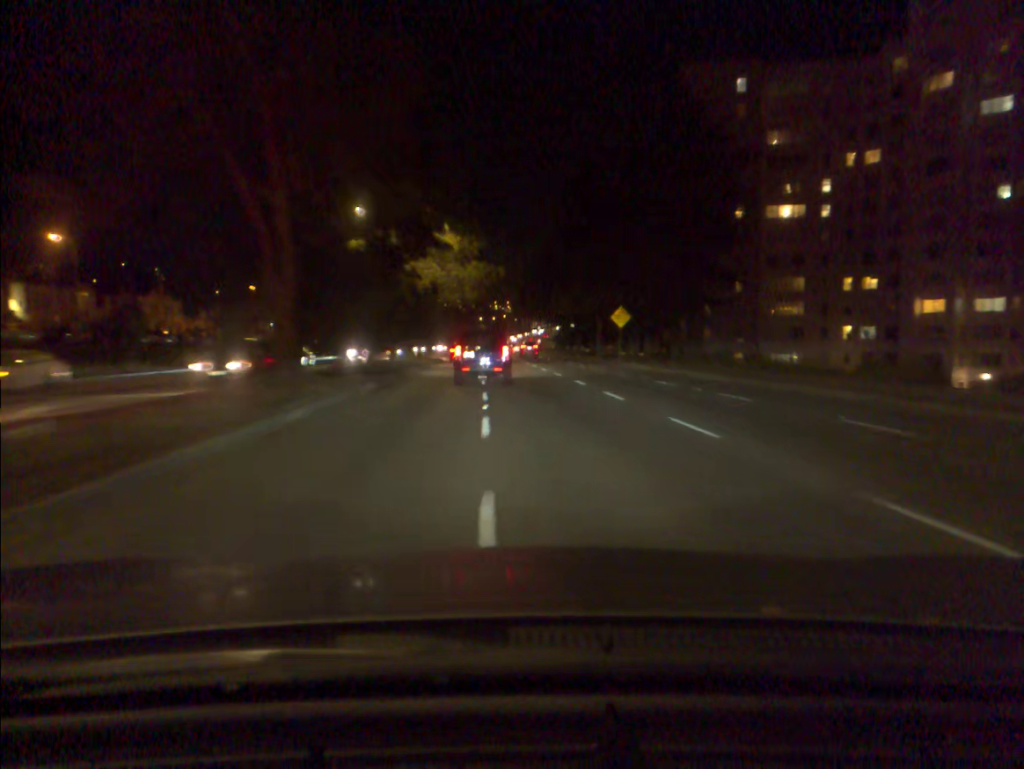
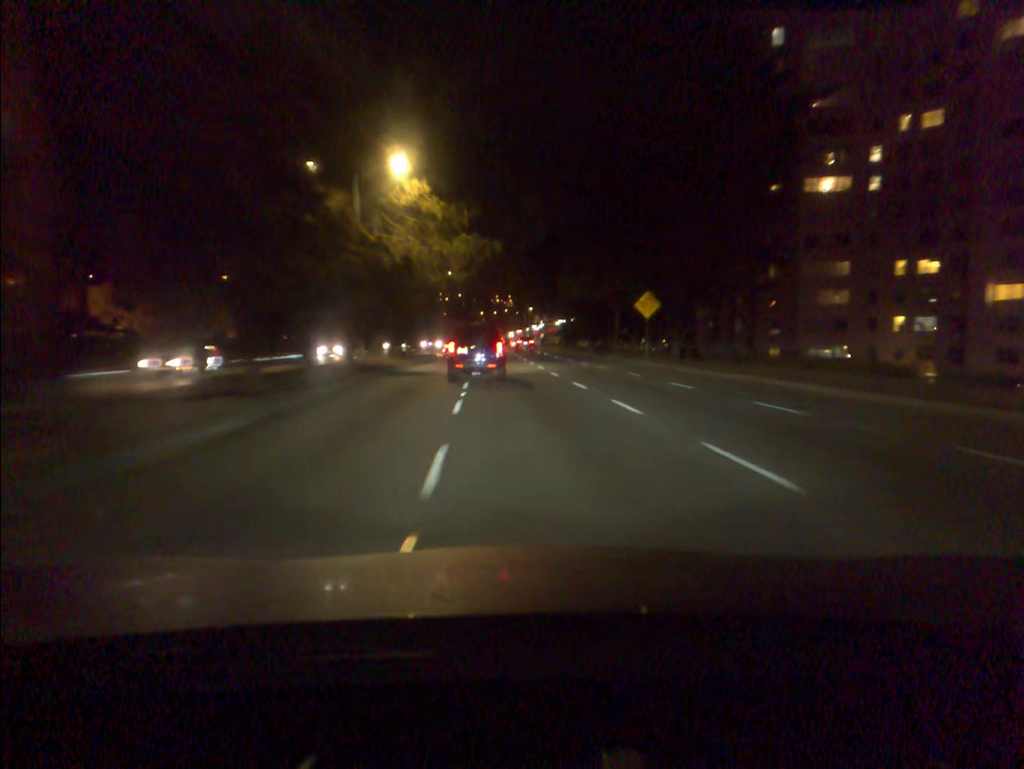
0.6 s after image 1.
(0.0, +11.8) m; 0°
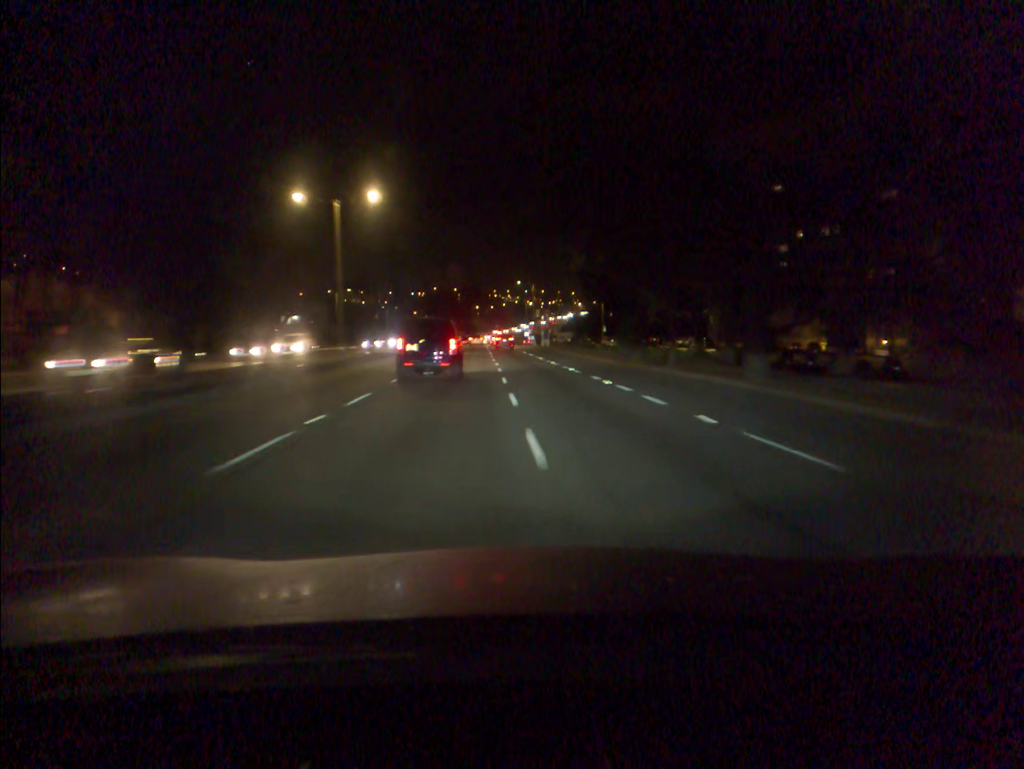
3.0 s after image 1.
(-0.3, +50.5) m; 0°
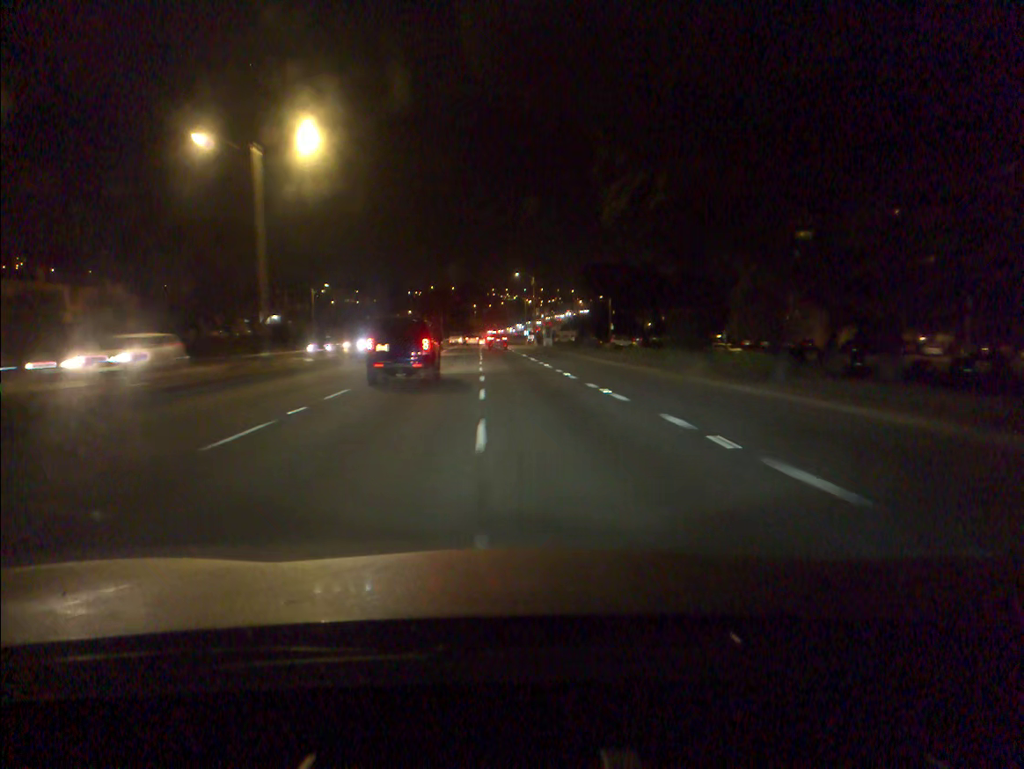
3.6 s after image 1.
(0.0, +13.4) m; 0°
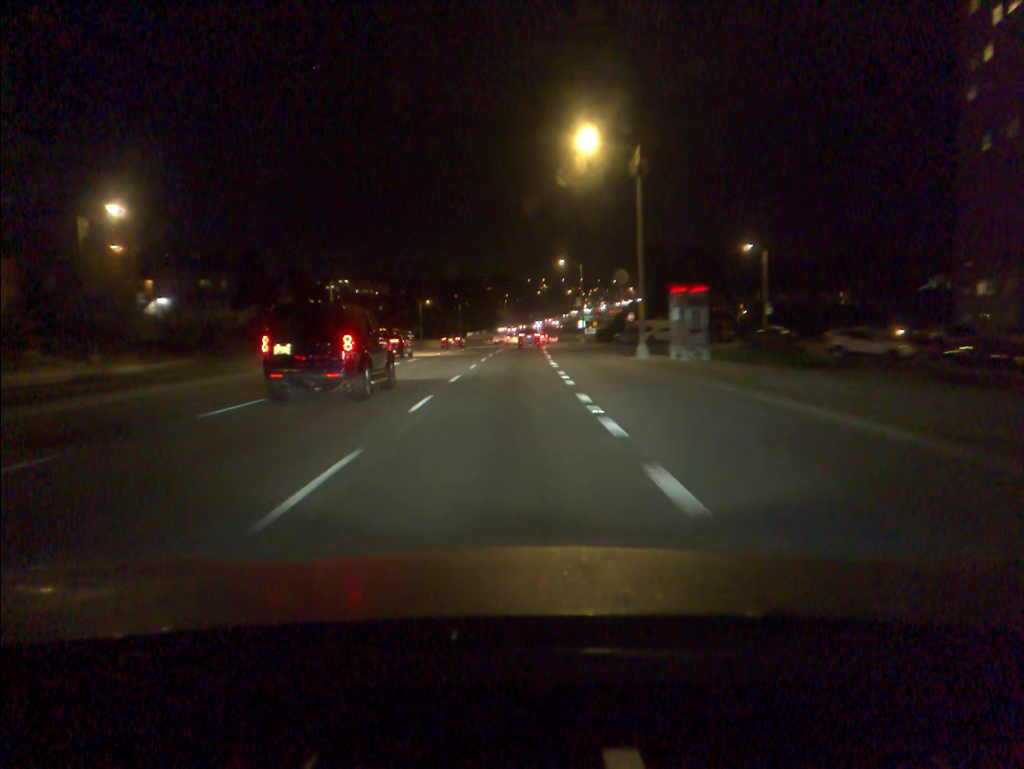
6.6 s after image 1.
(-1.8, +70.3) m; -3°
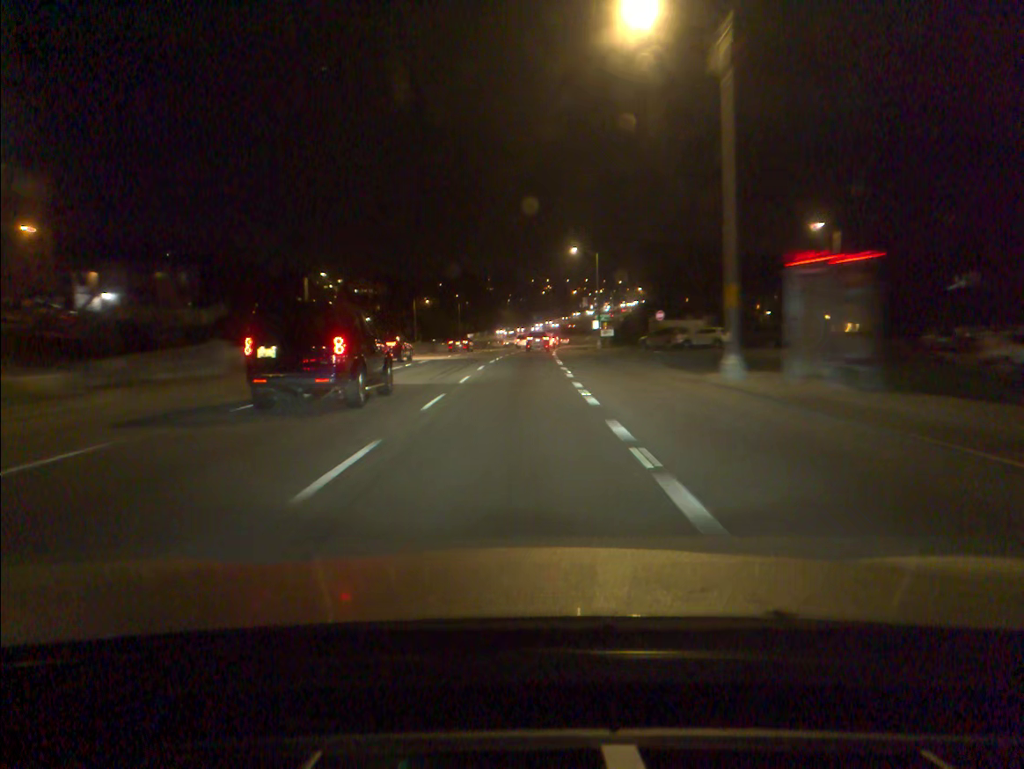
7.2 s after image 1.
(-0.1, +14.2) m; 0°
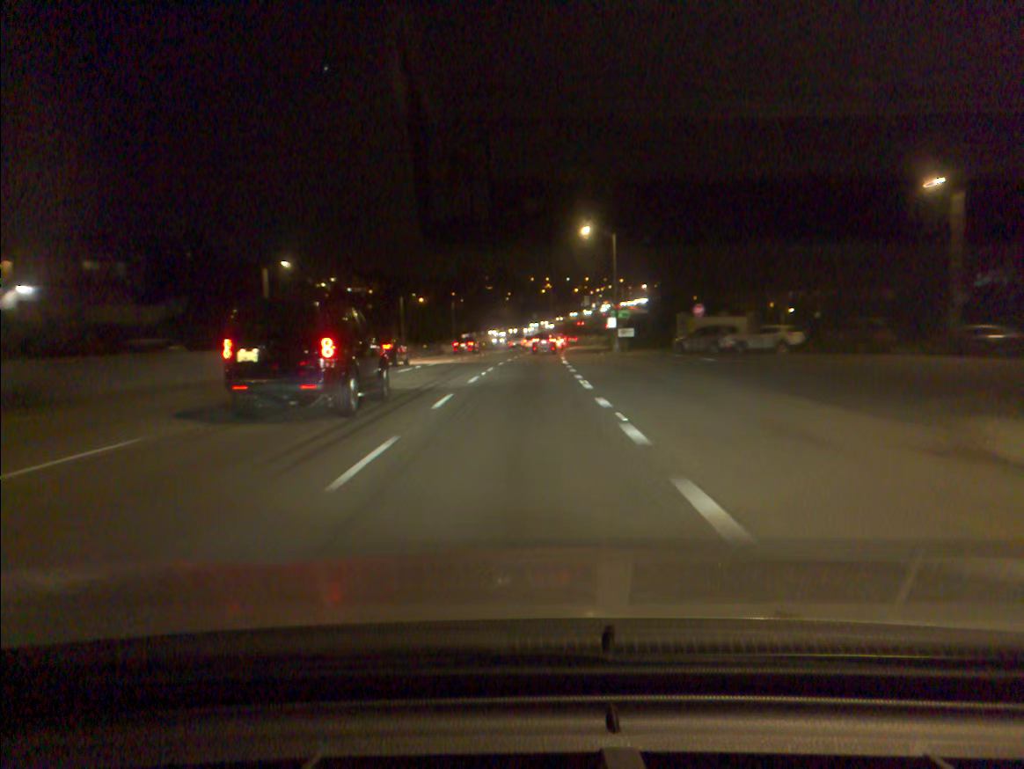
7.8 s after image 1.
(0.0, +14.2) m; 0°
